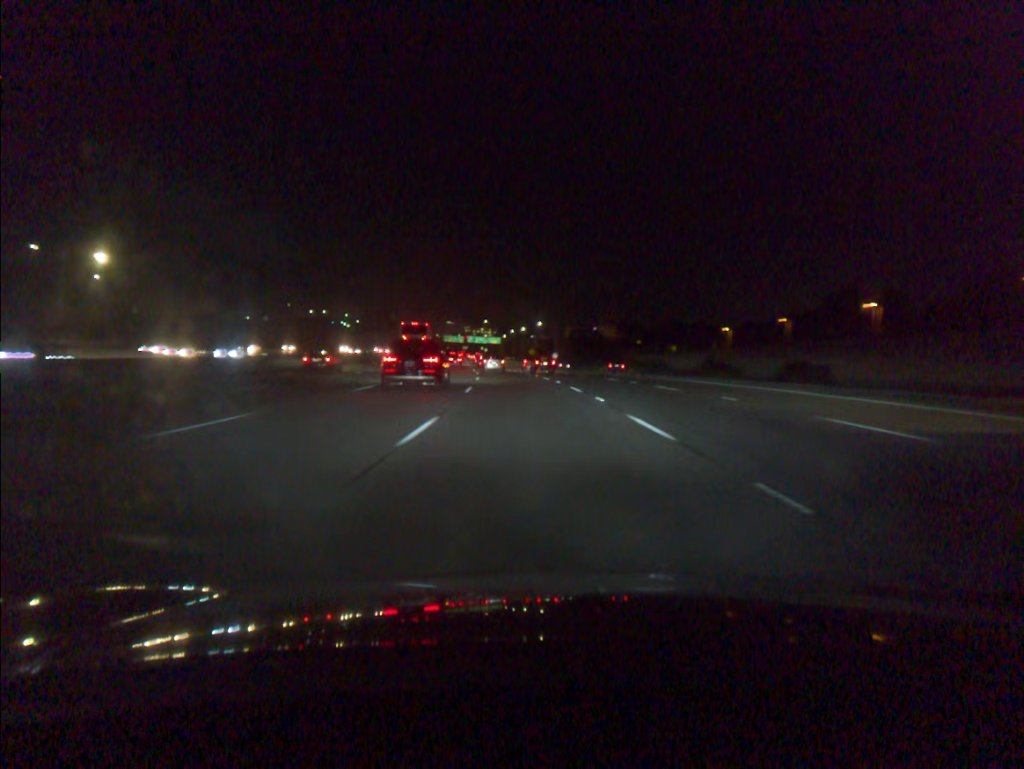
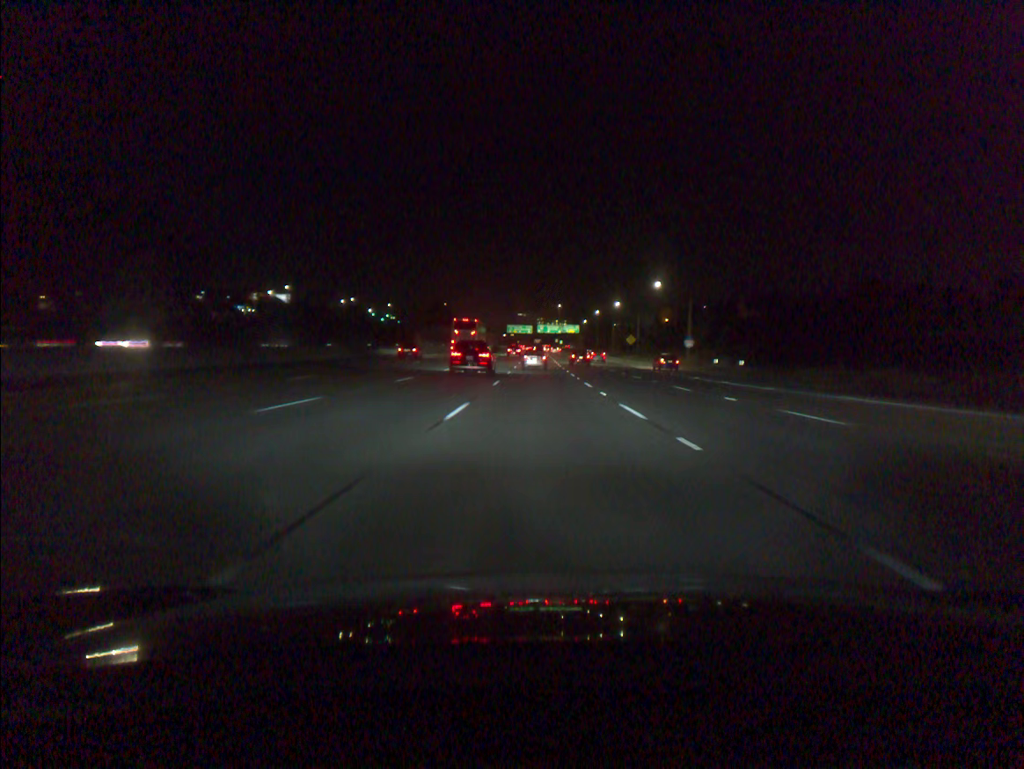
(-4.7, +82.1) m; -5°
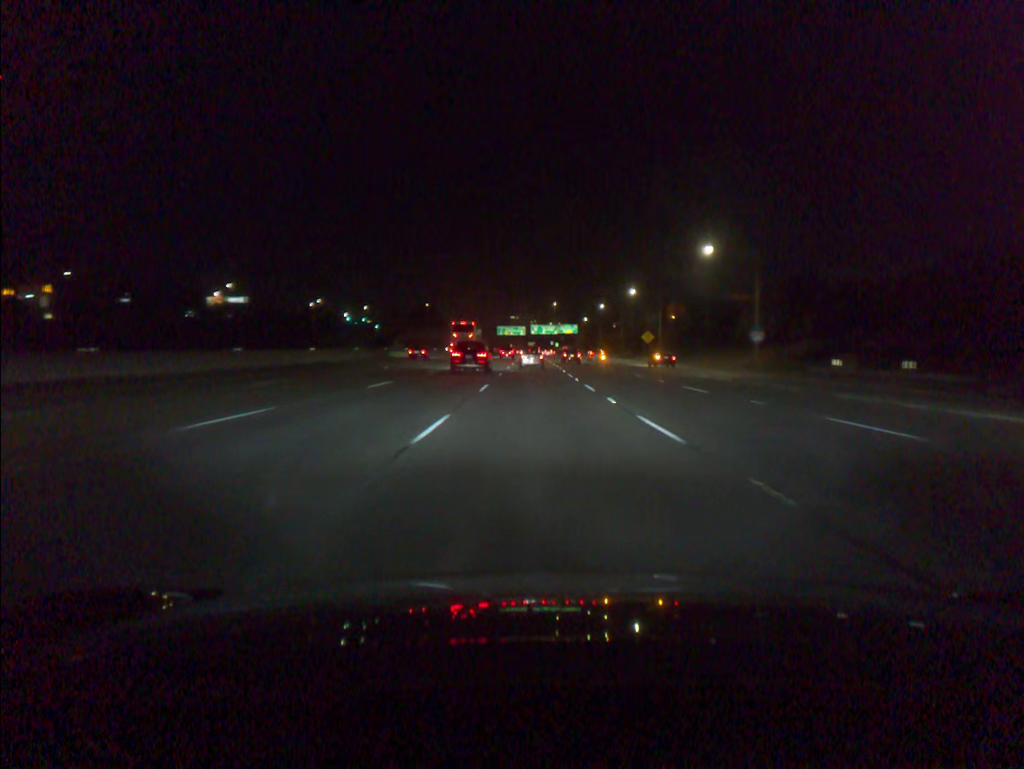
(+0.1, +32.2) m; 0°
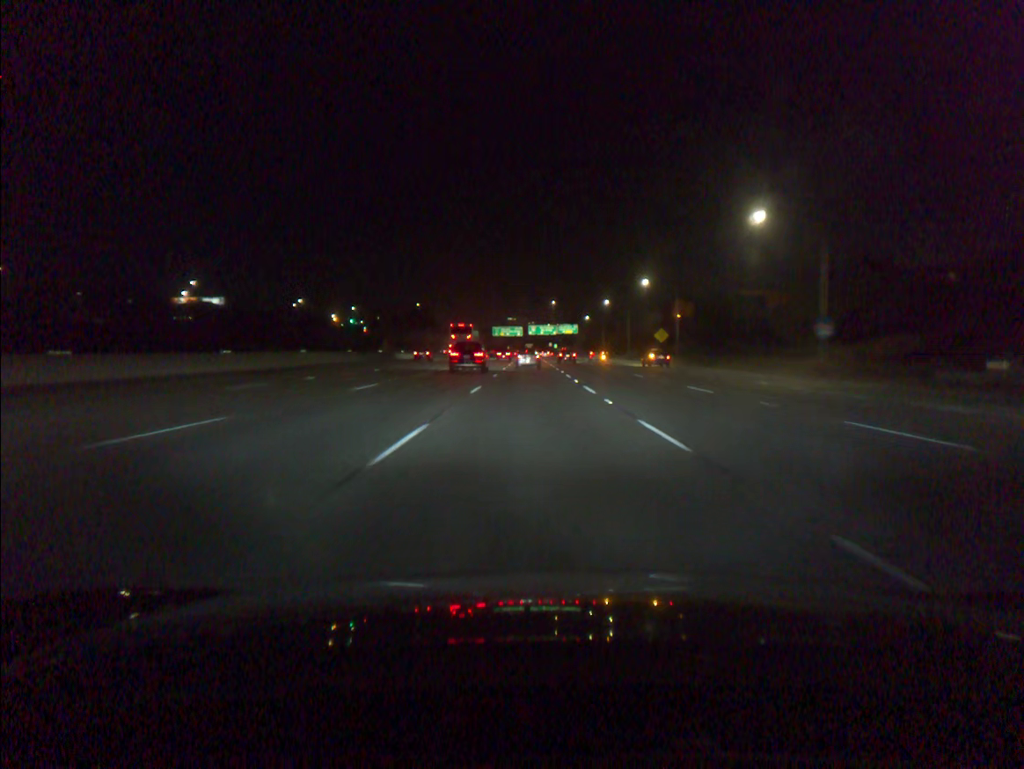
(0.0, +16.0) m; 0°
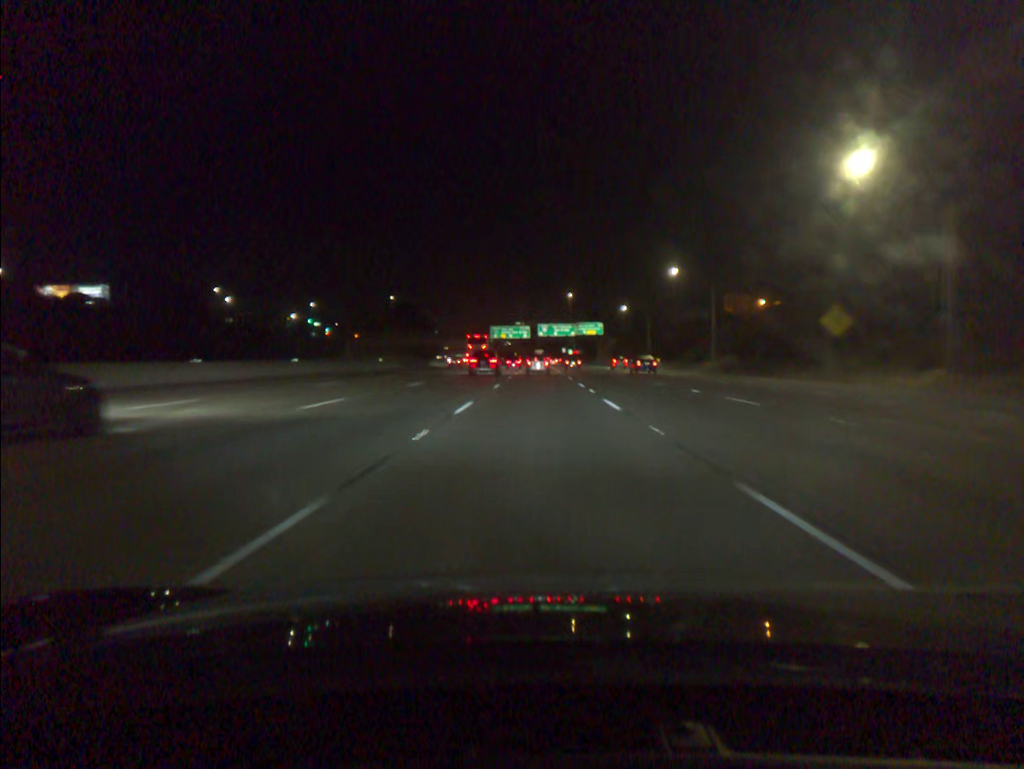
(-0.4, +63.4) m; -1°
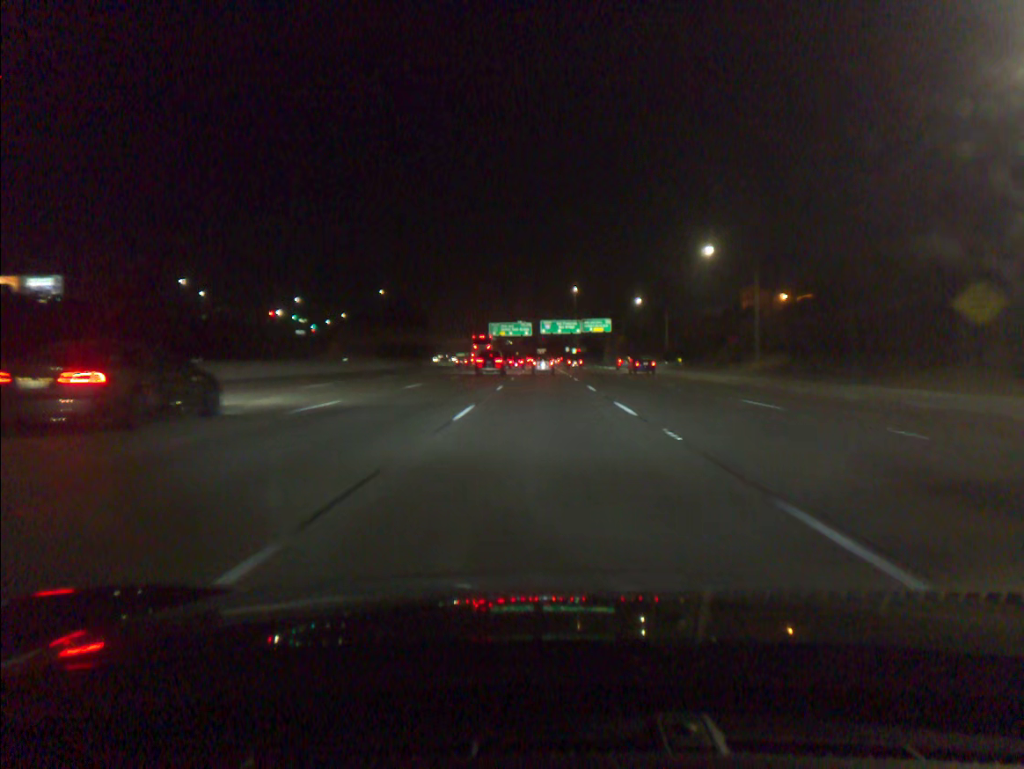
(0.0, +15.8) m; 0°
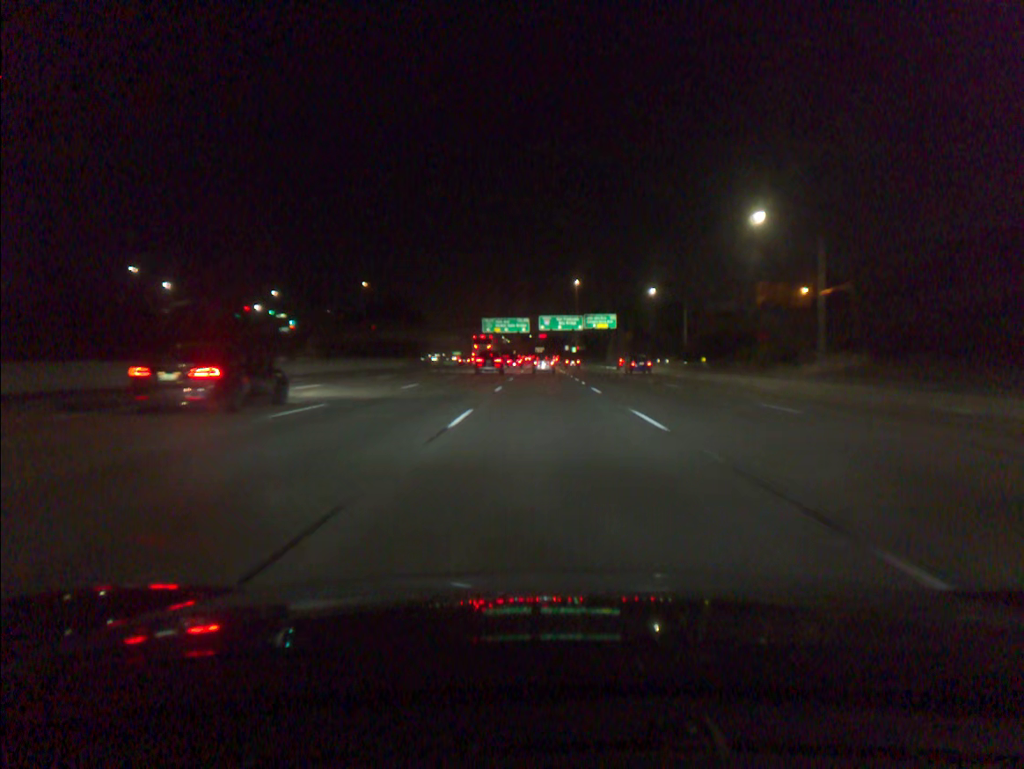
(0.0, +15.9) m; 0°
